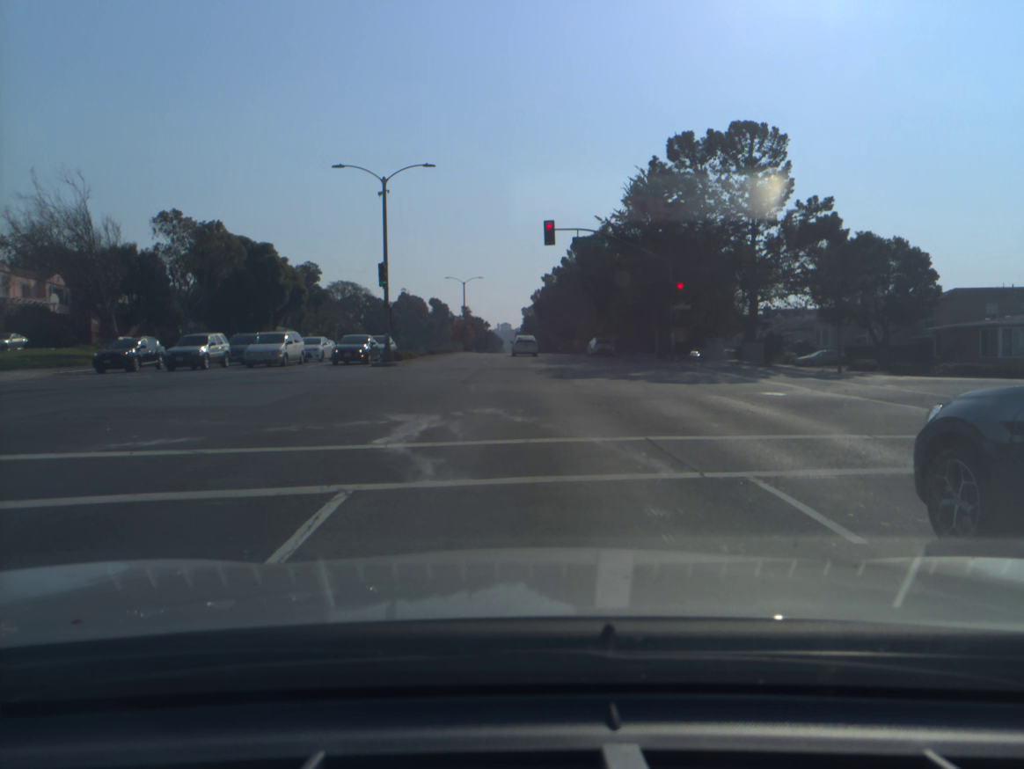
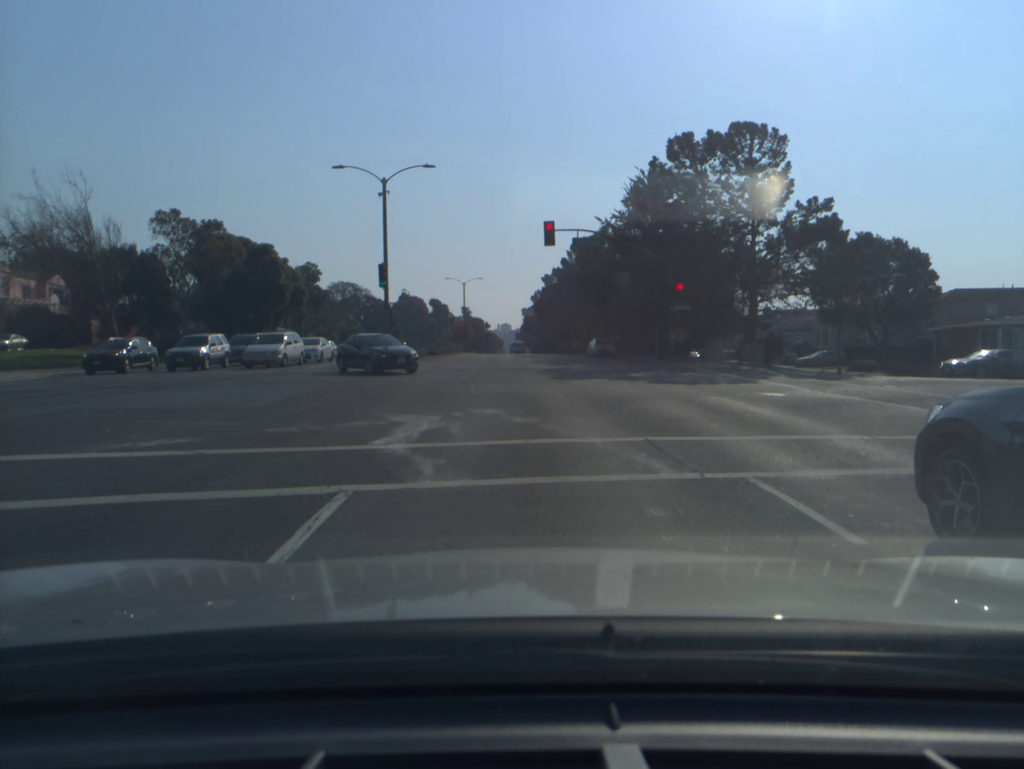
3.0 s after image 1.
(0.0, 0.0) m; 0°
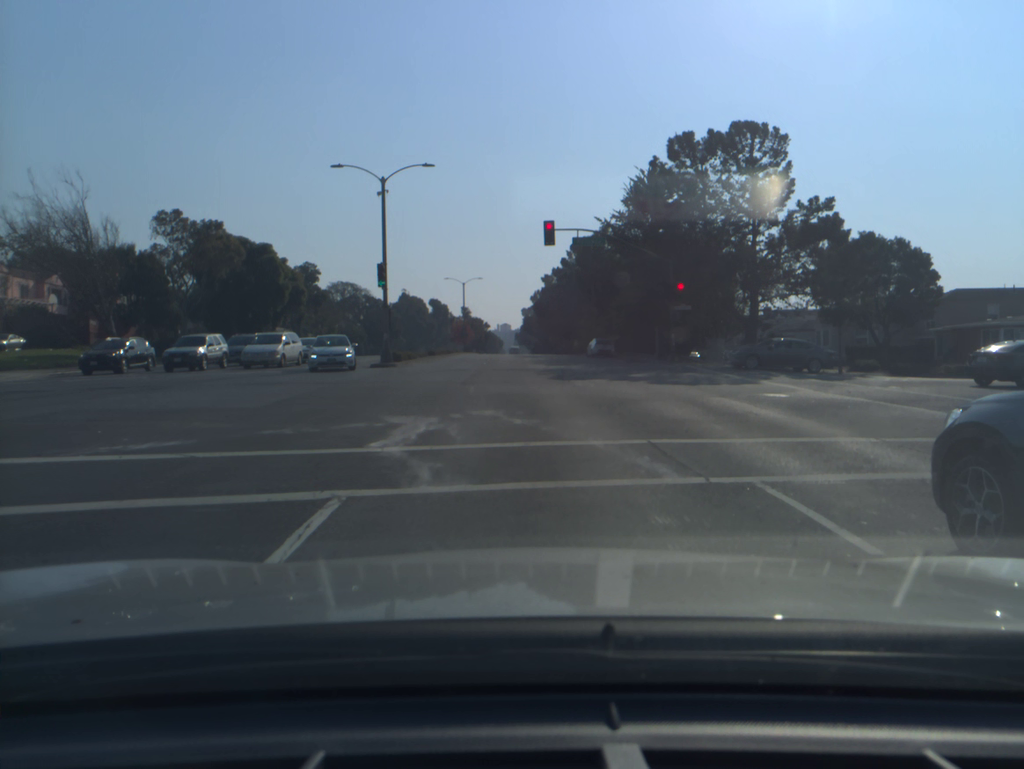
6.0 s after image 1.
(0.0, +0.2) m; 0°
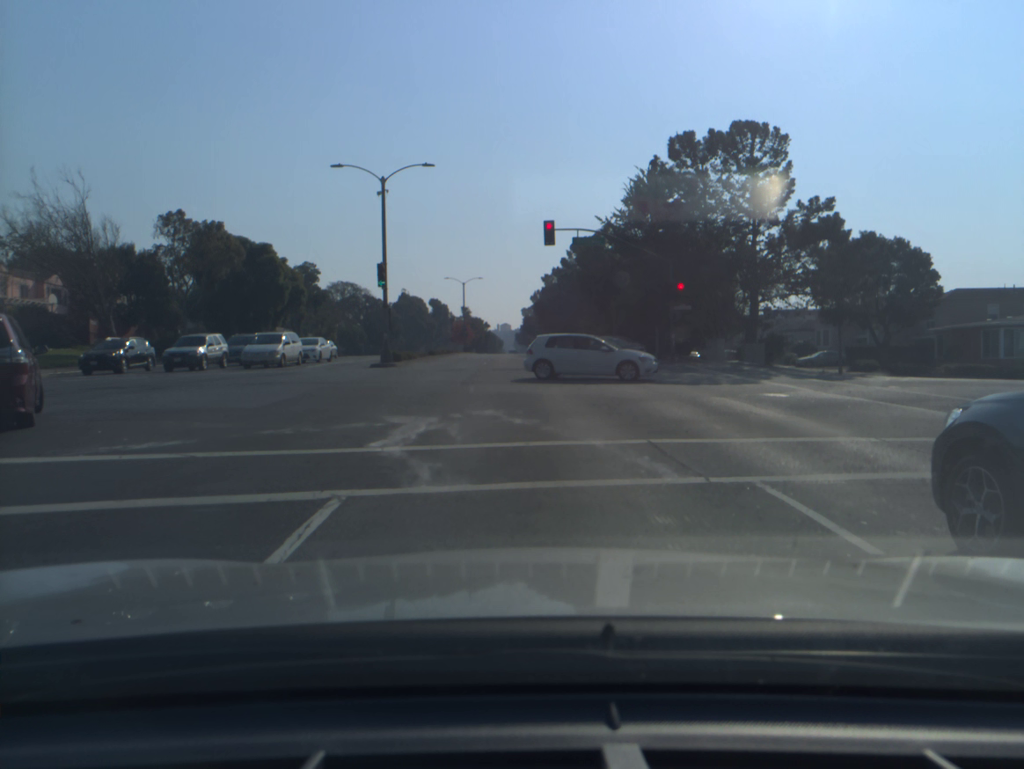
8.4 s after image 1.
(0.0, 0.0) m; 0°
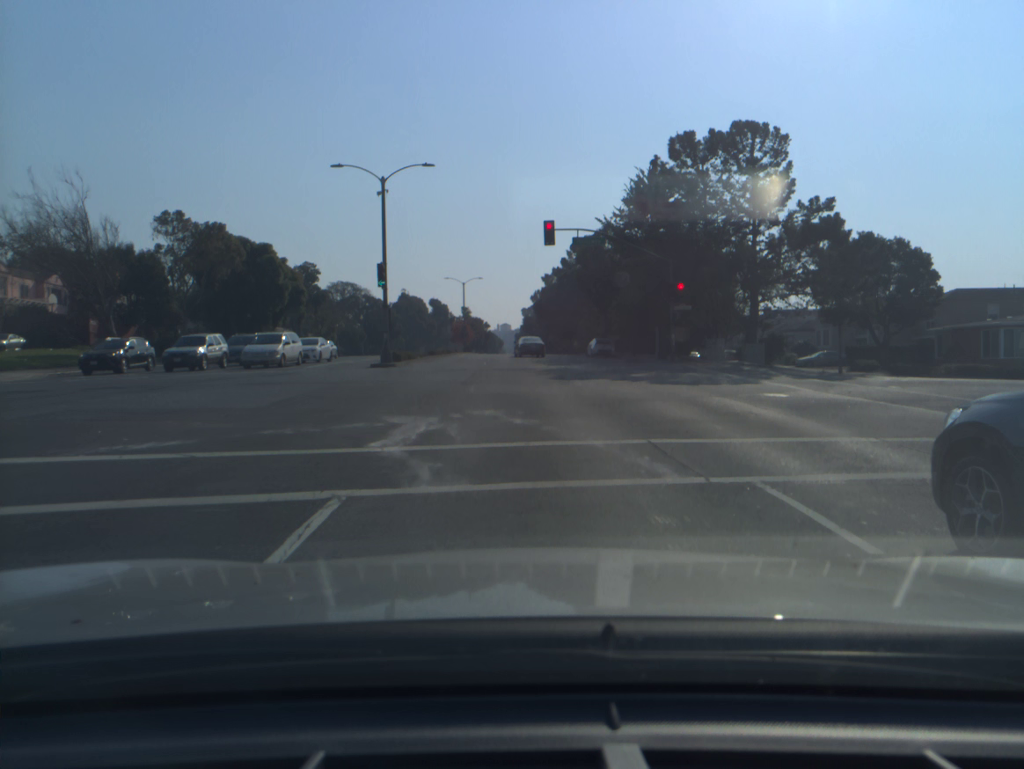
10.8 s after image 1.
(0.0, 0.0) m; 0°
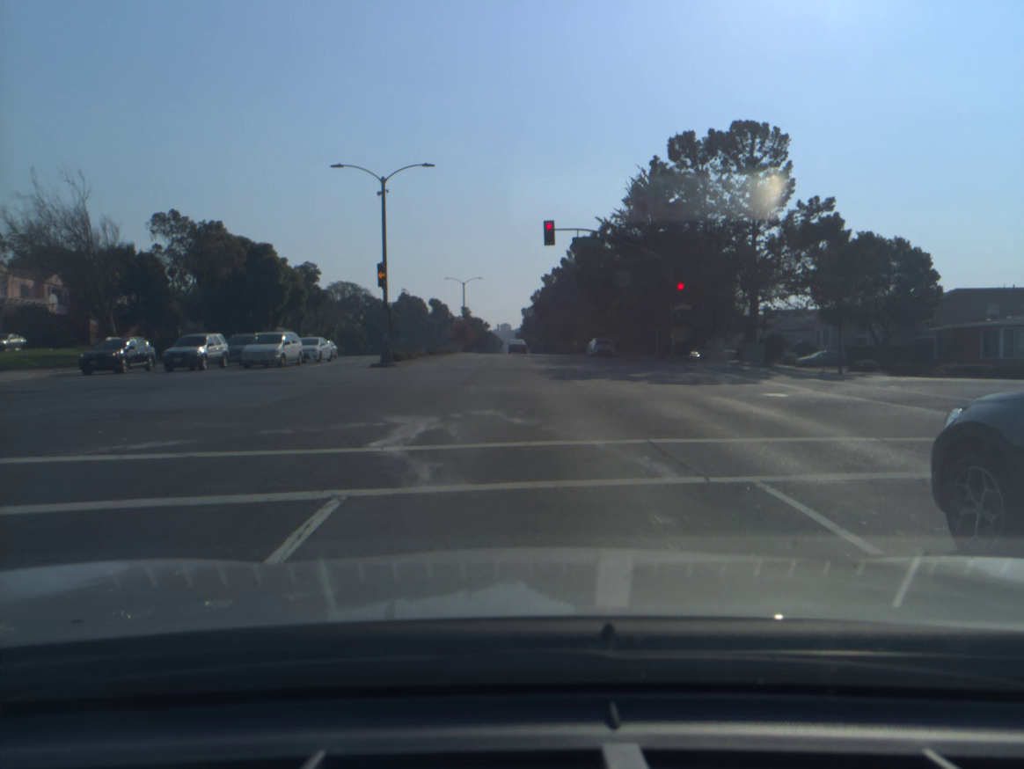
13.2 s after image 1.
(0.0, 0.0) m; 0°
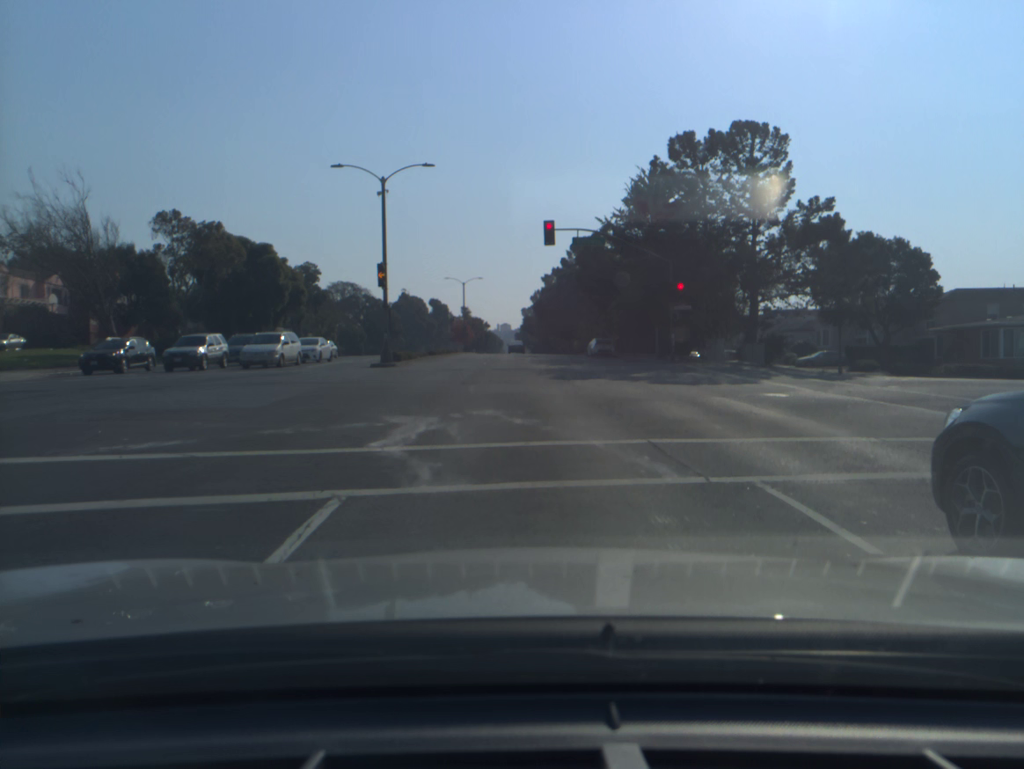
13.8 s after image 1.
(0.0, 0.0) m; 0°
